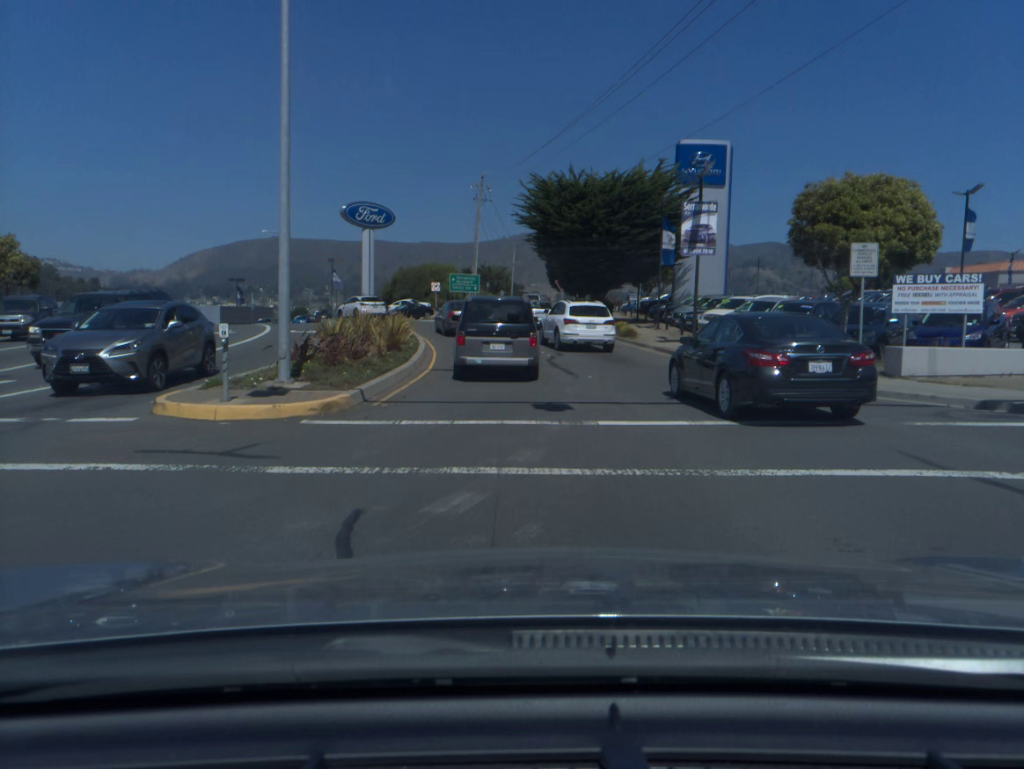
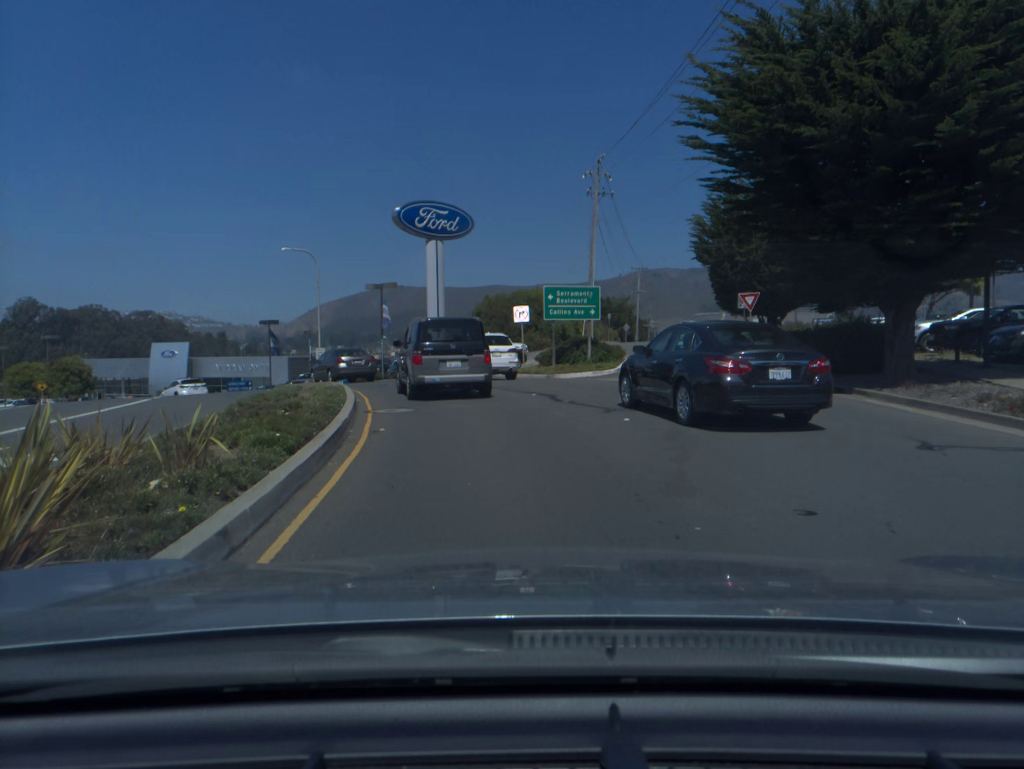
(-1.5, +26.4) m; -9°
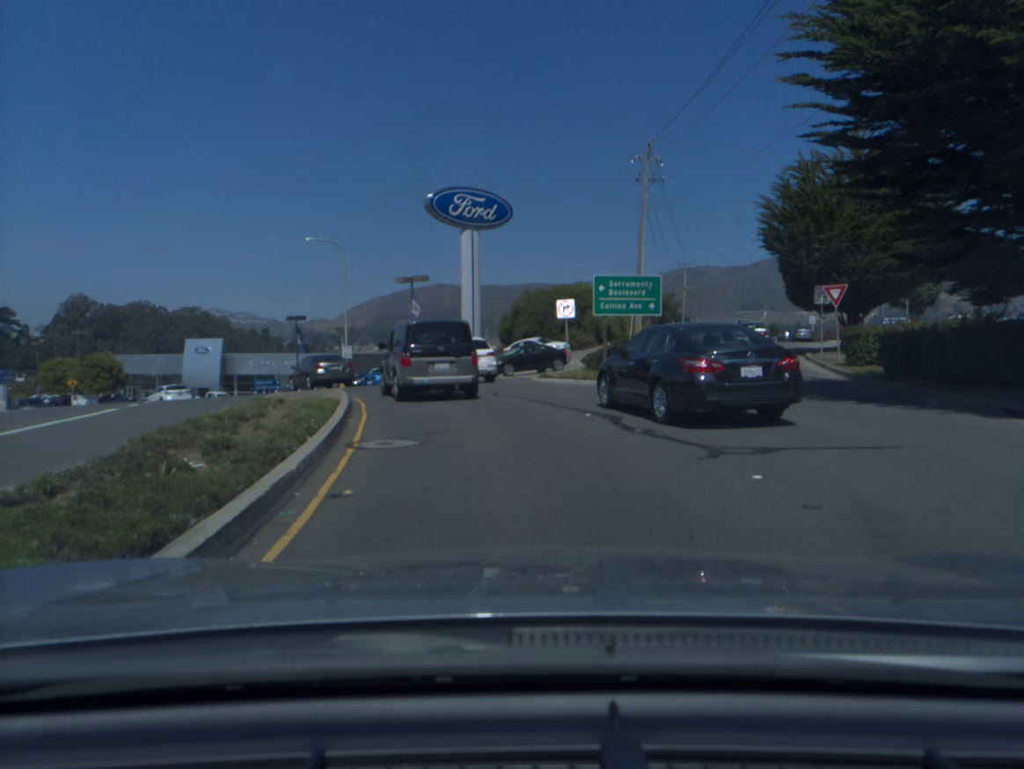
(-0.1, +4.7) m; -3°
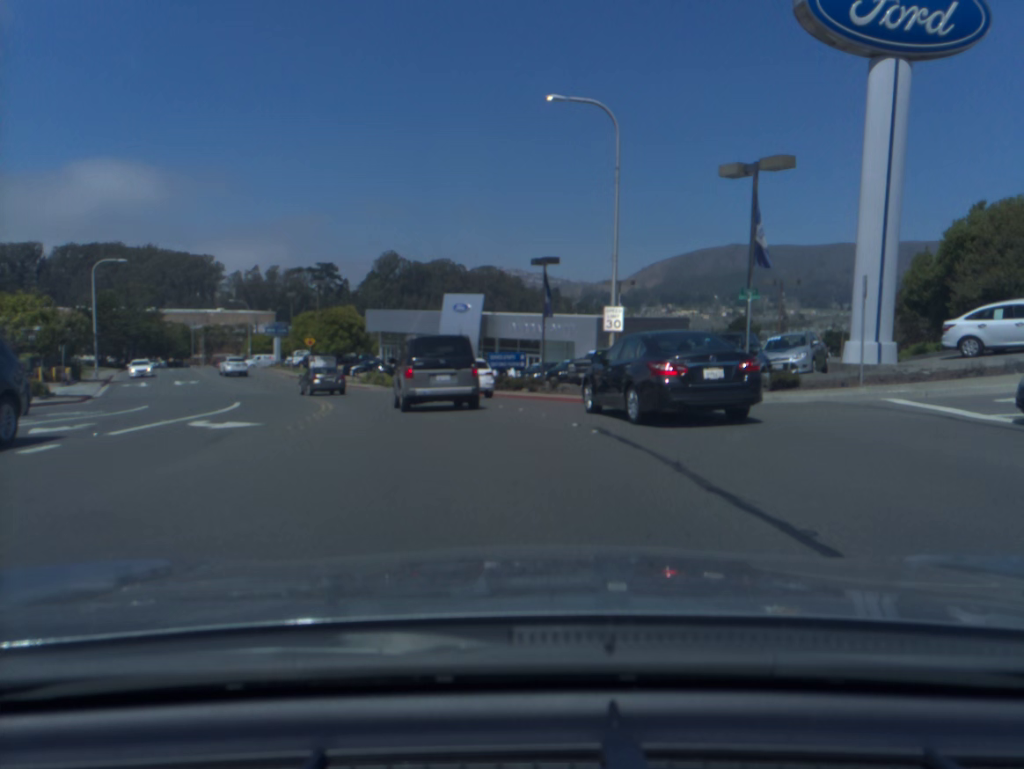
(-3.9, +23.7) m; -21°
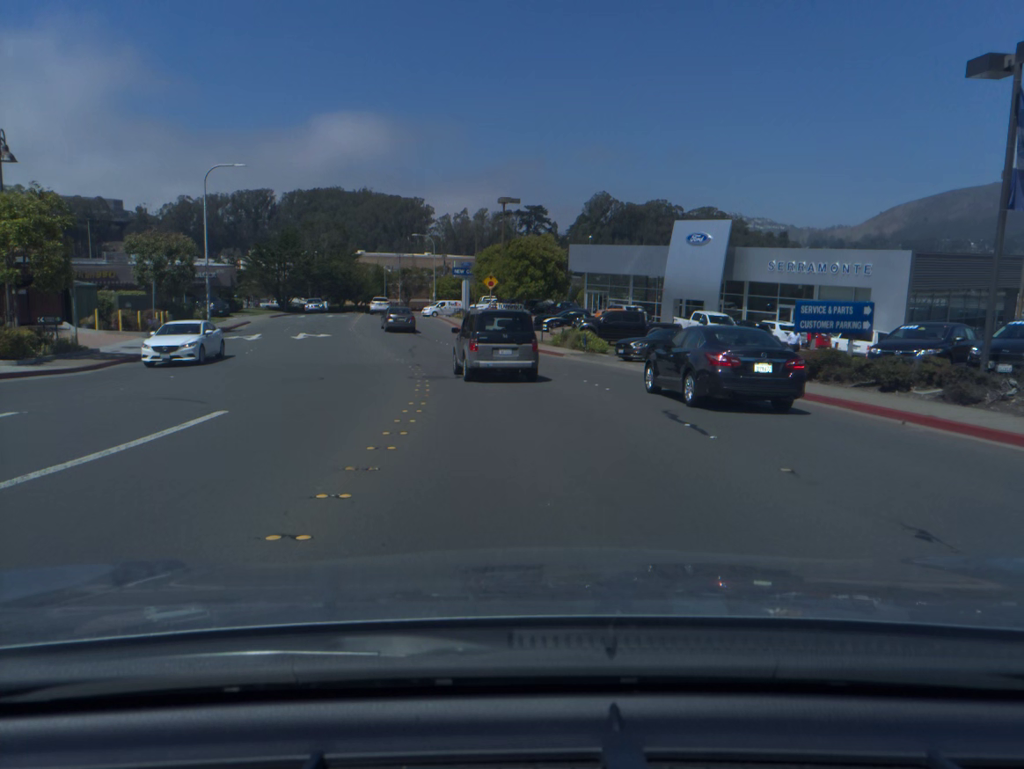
(-2.9, +21.0) m; -14°
